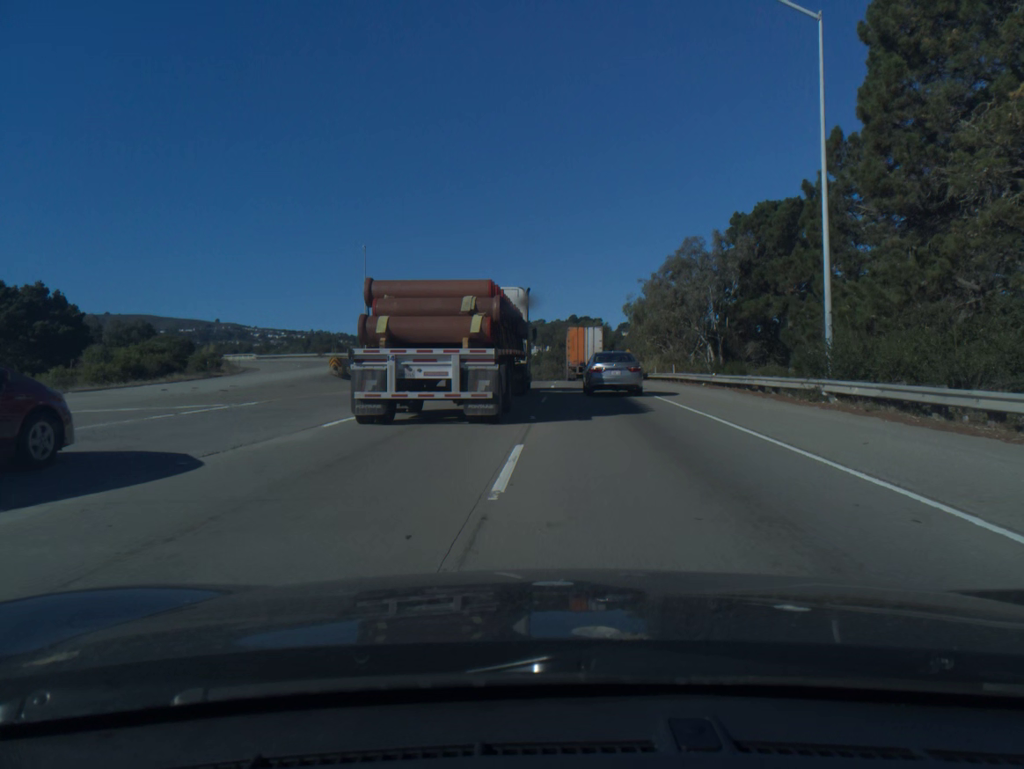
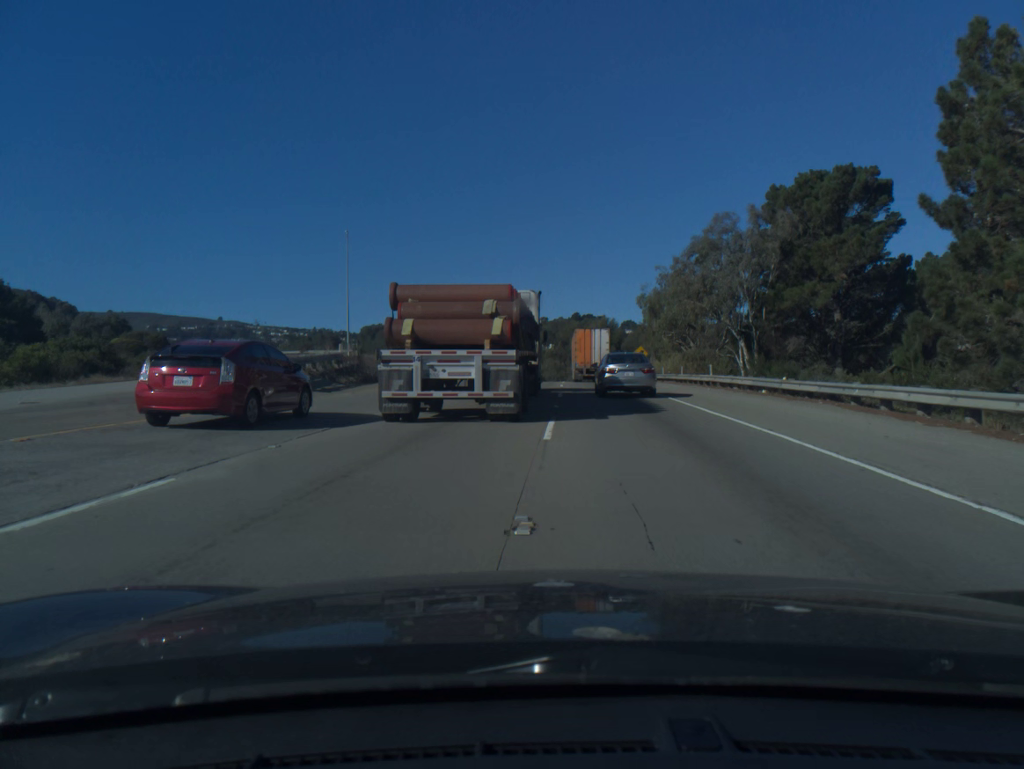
(0.0, +10.0) m; 0°
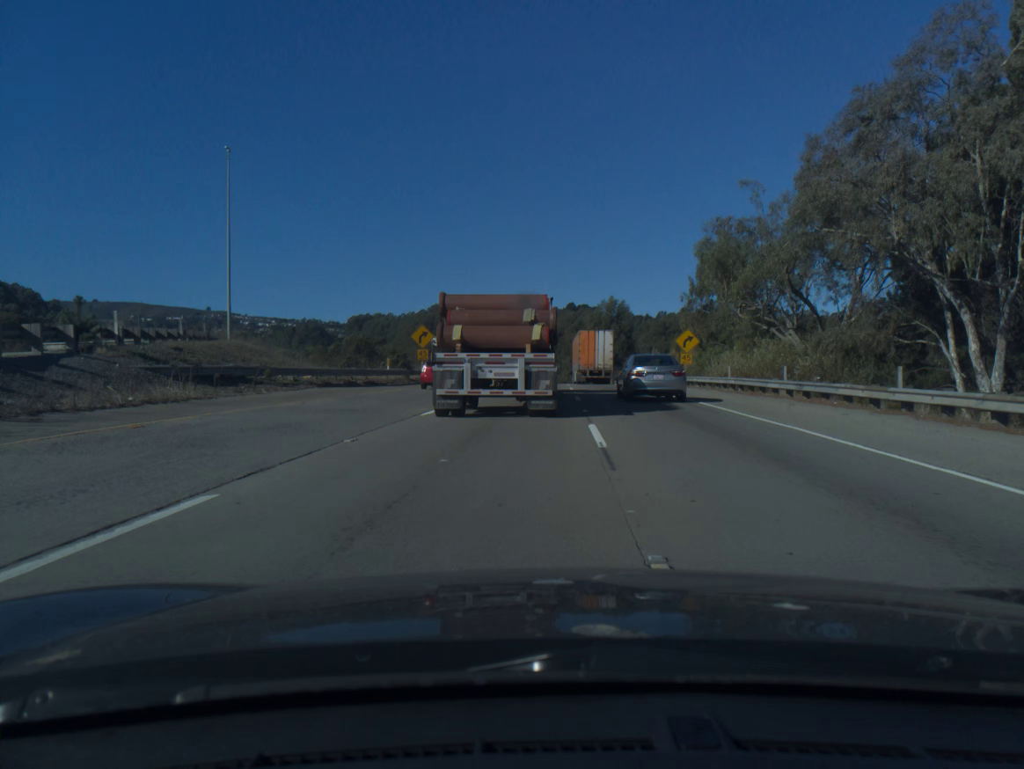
(+0.1, +30.0) m; 0°
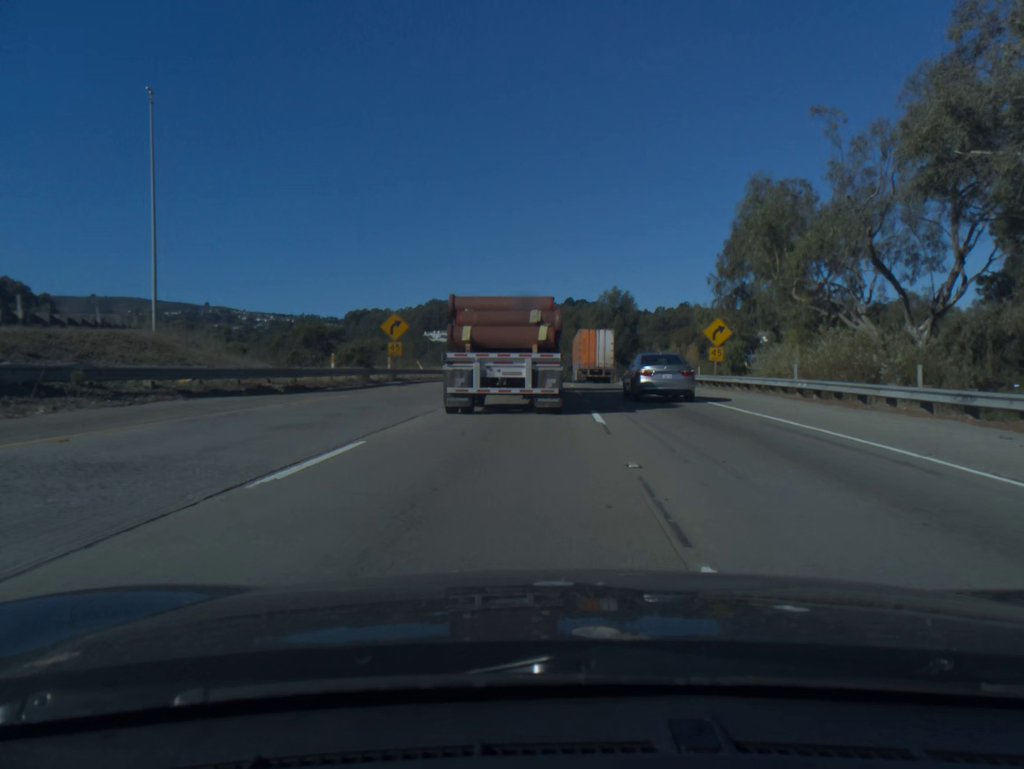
(0.0, +10.2) m; 0°
